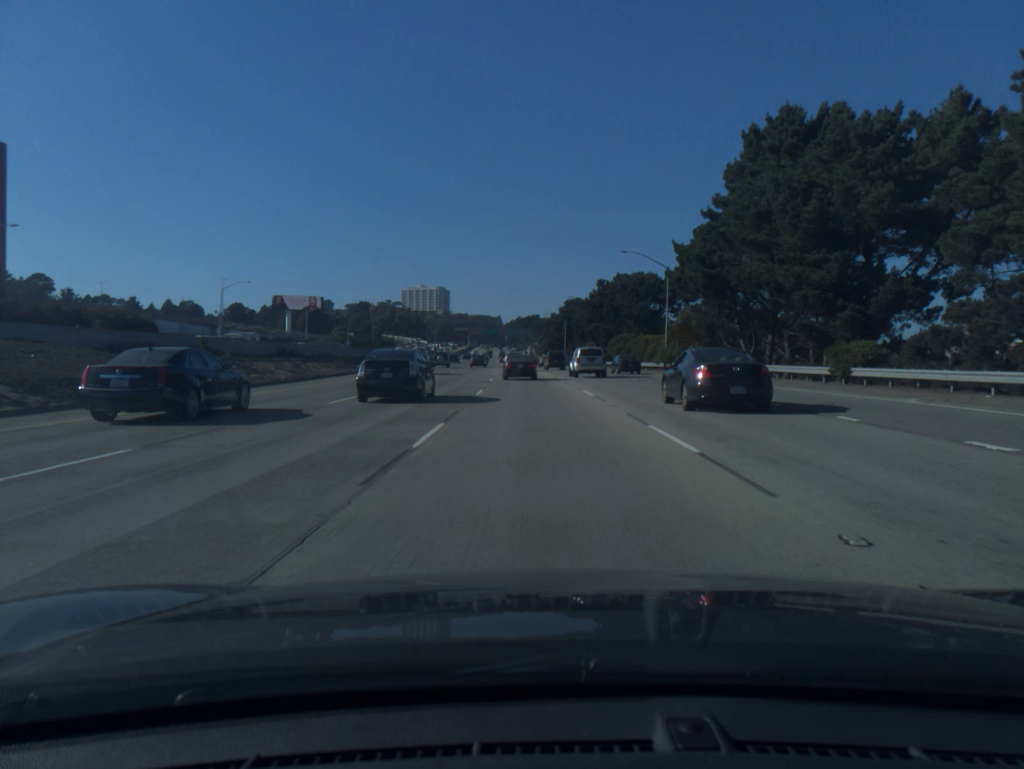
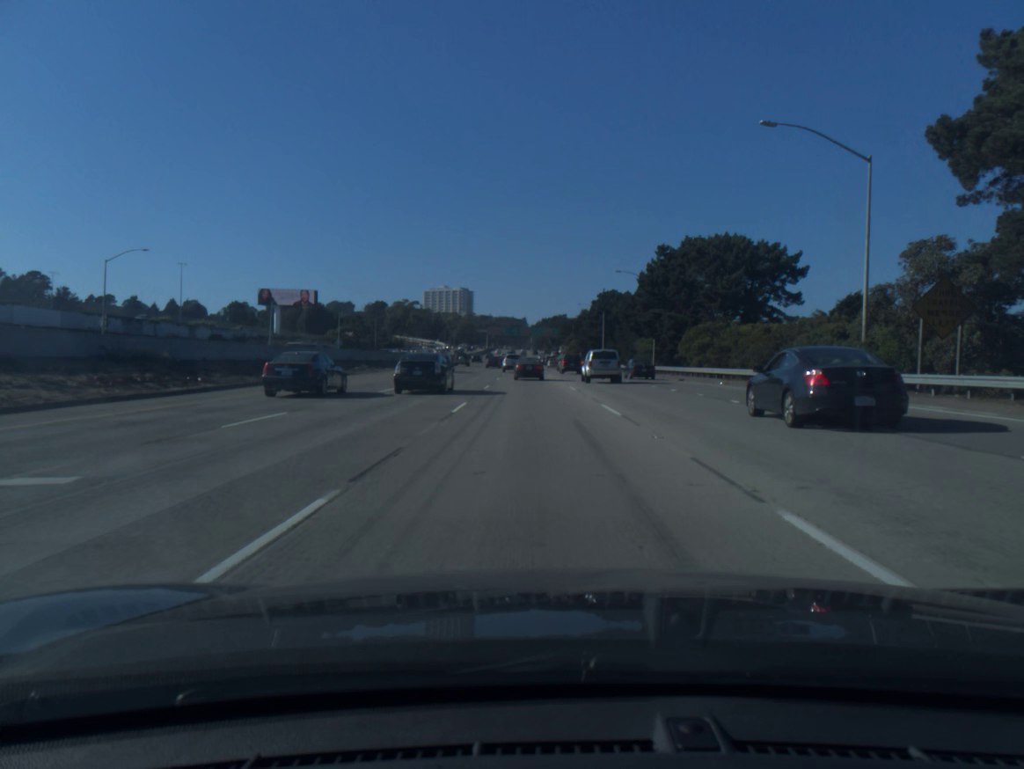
(-0.6, +36.8) m; -2°
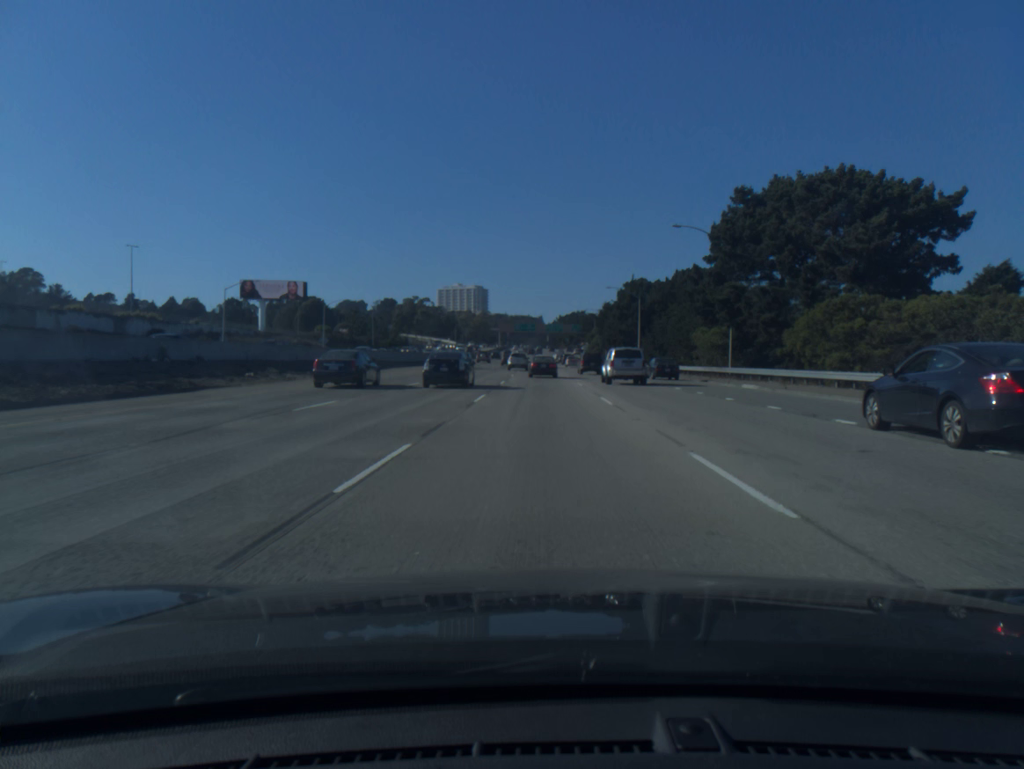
(-0.3, +25.3) m; -1°
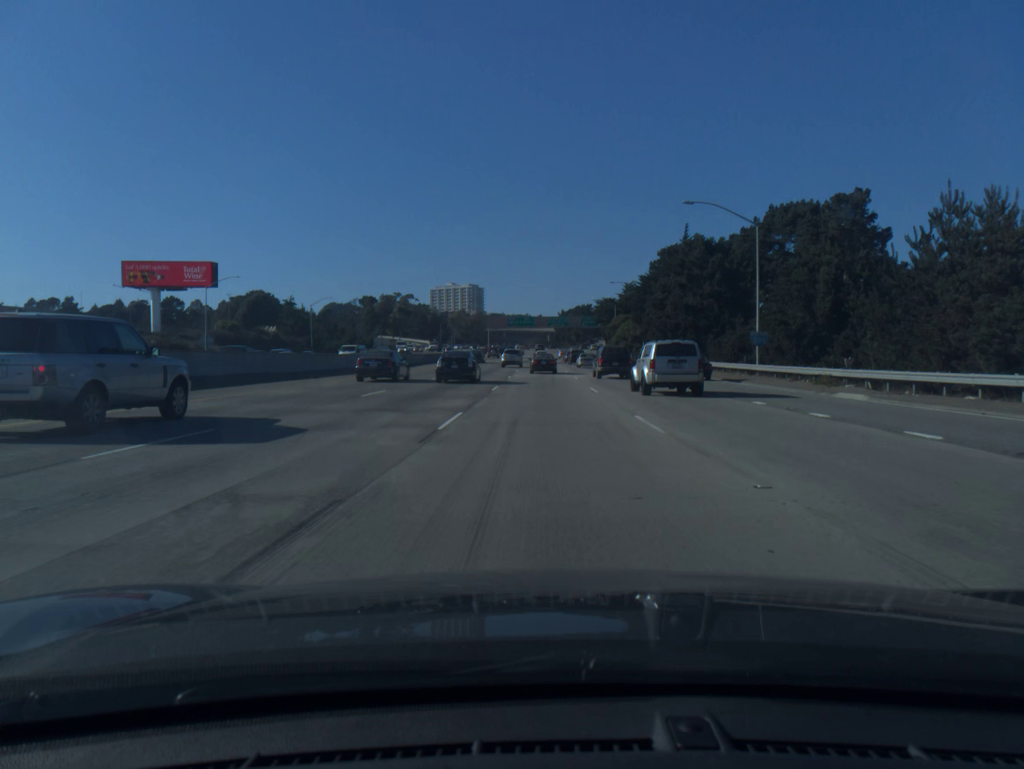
(-0.1, +52.0) m; 0°
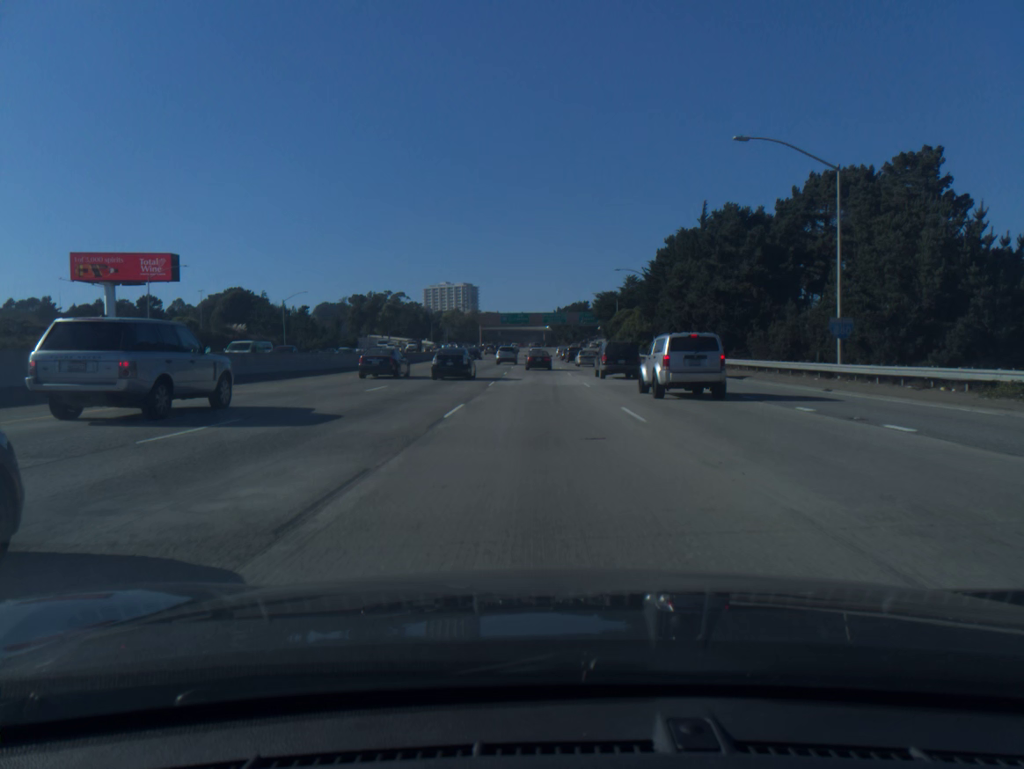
(0.0, +13.2) m; 0°
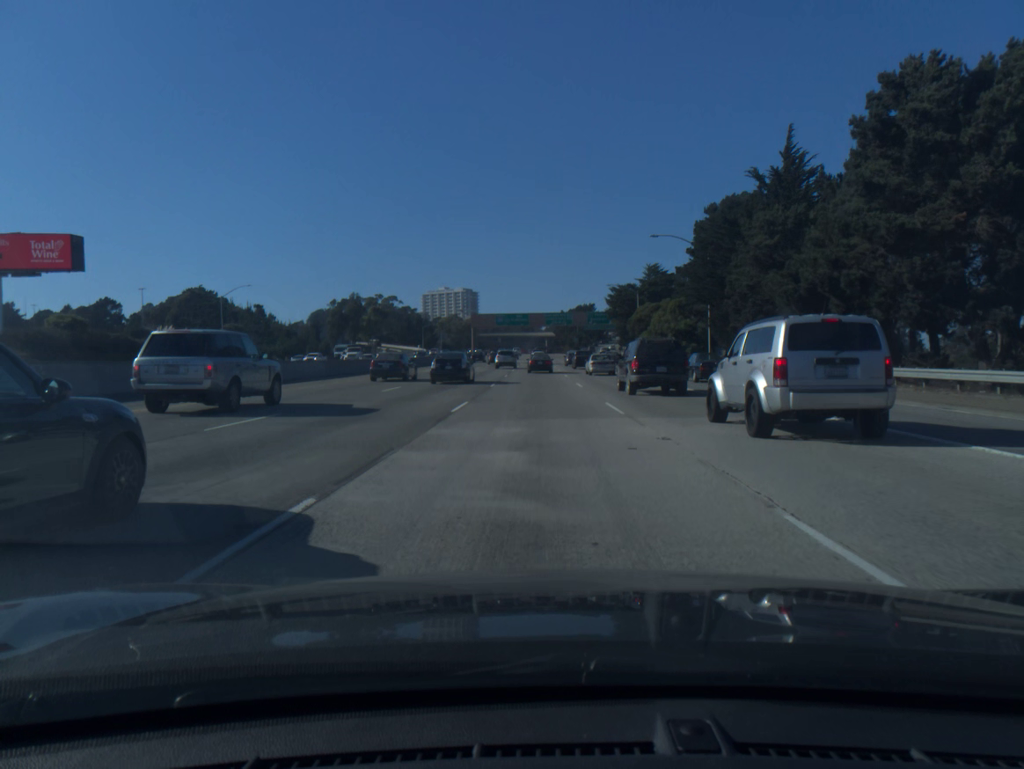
(0.0, +26.5) m; 0°
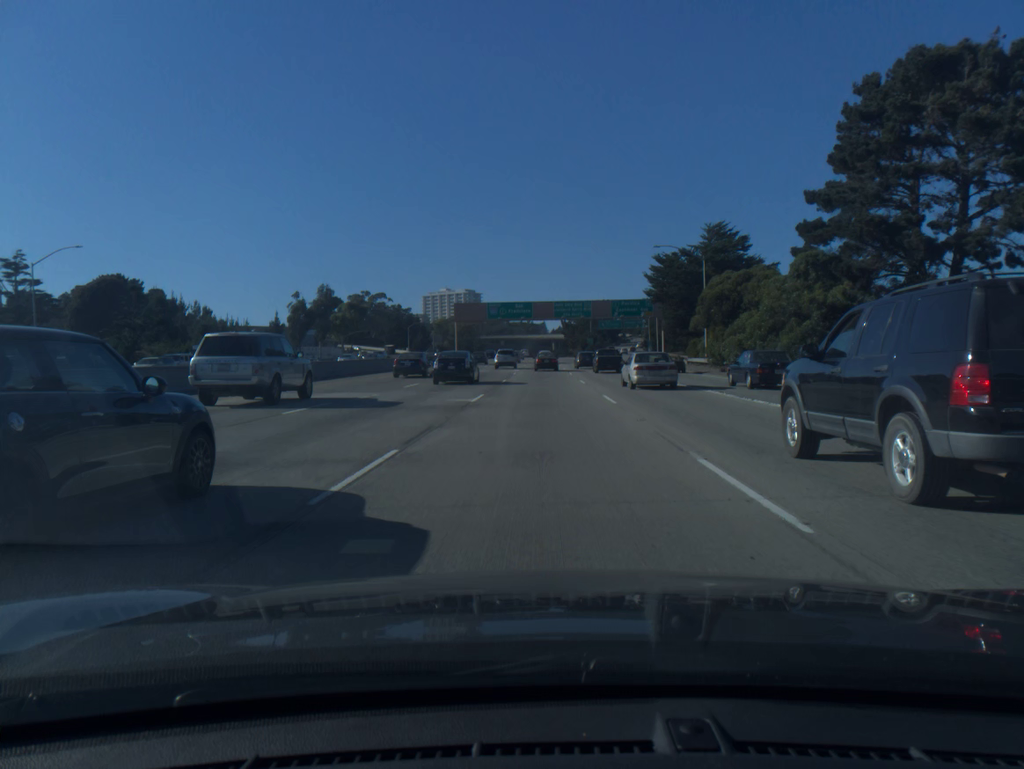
(-0.2, +40.3) m; 0°
